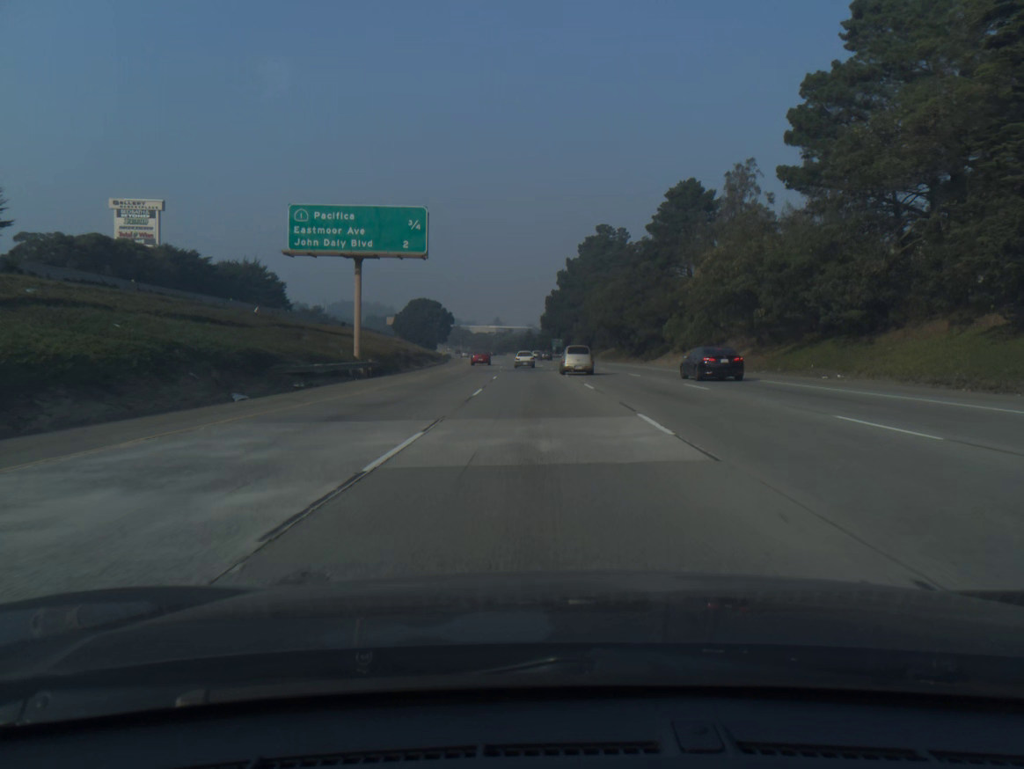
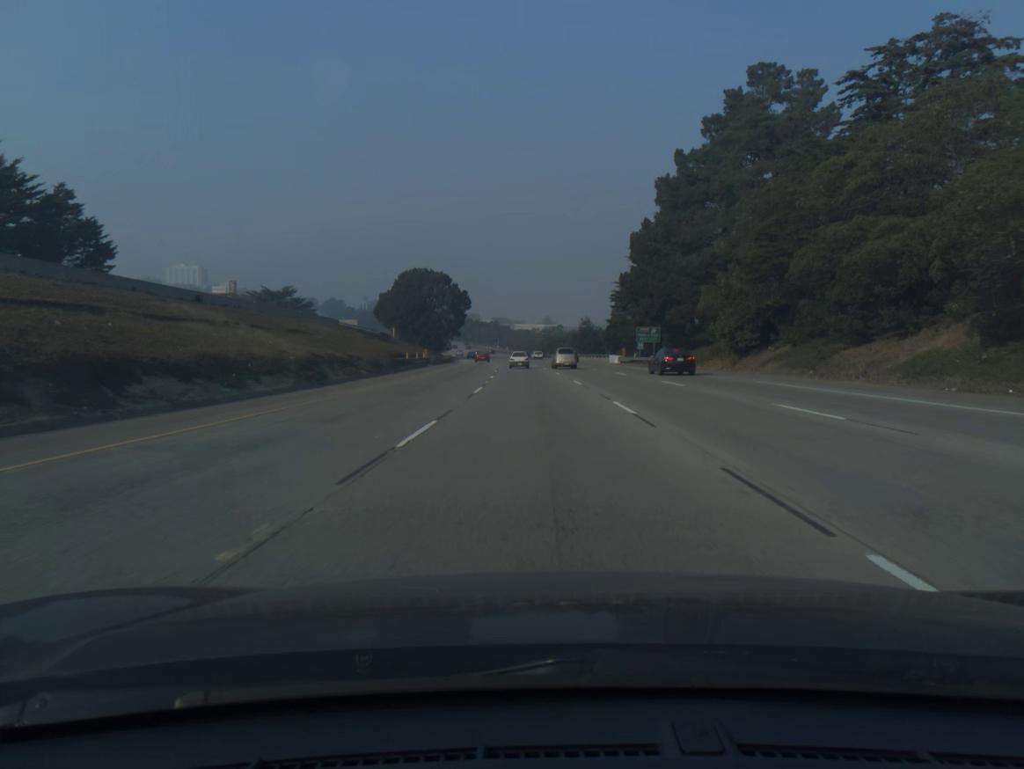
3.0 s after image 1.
(-2.6, +83.8) m; -4°
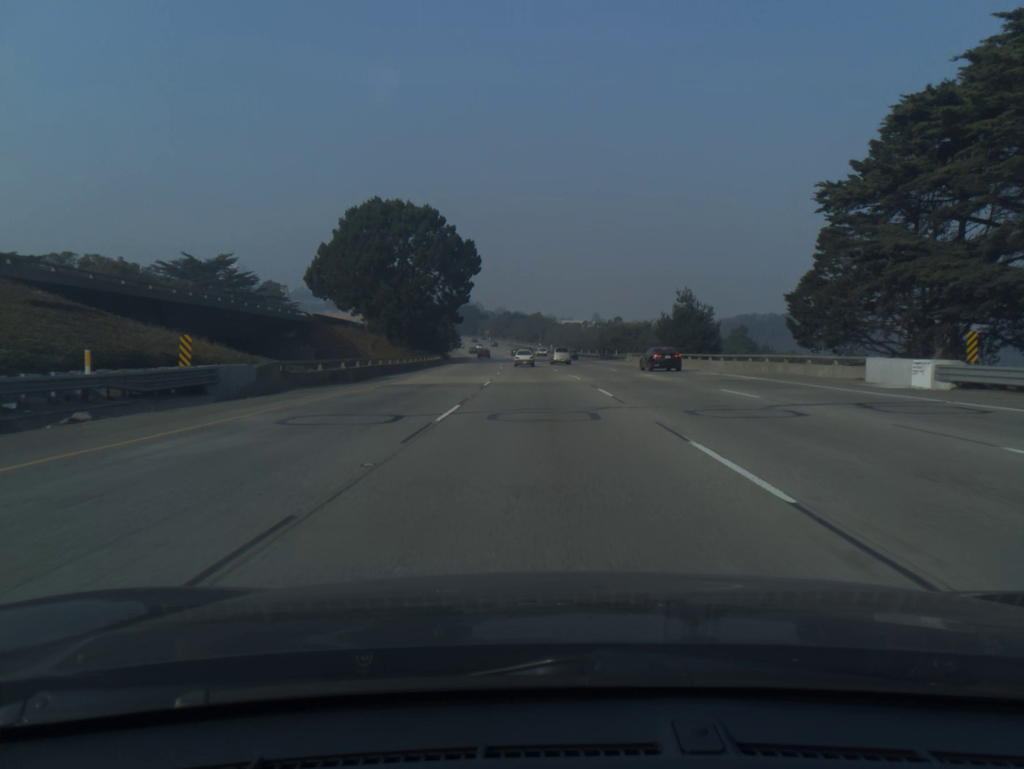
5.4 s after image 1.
(-2.0, +67.5) m; -3°
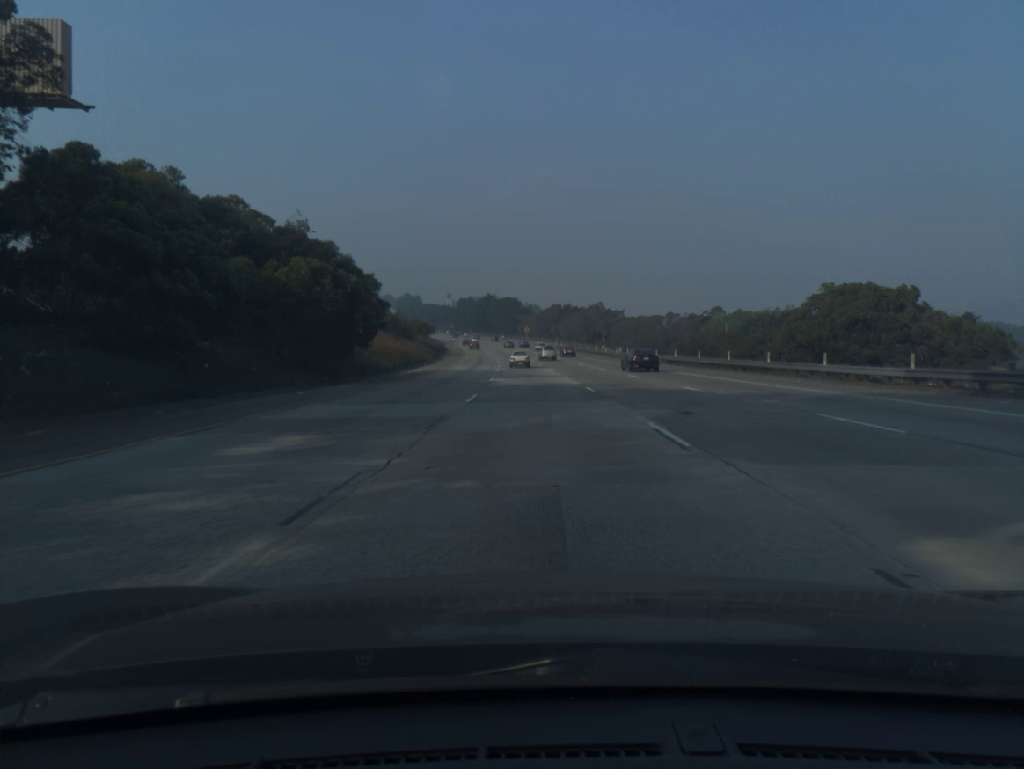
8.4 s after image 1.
(-2.6, +84.6) m; -4°
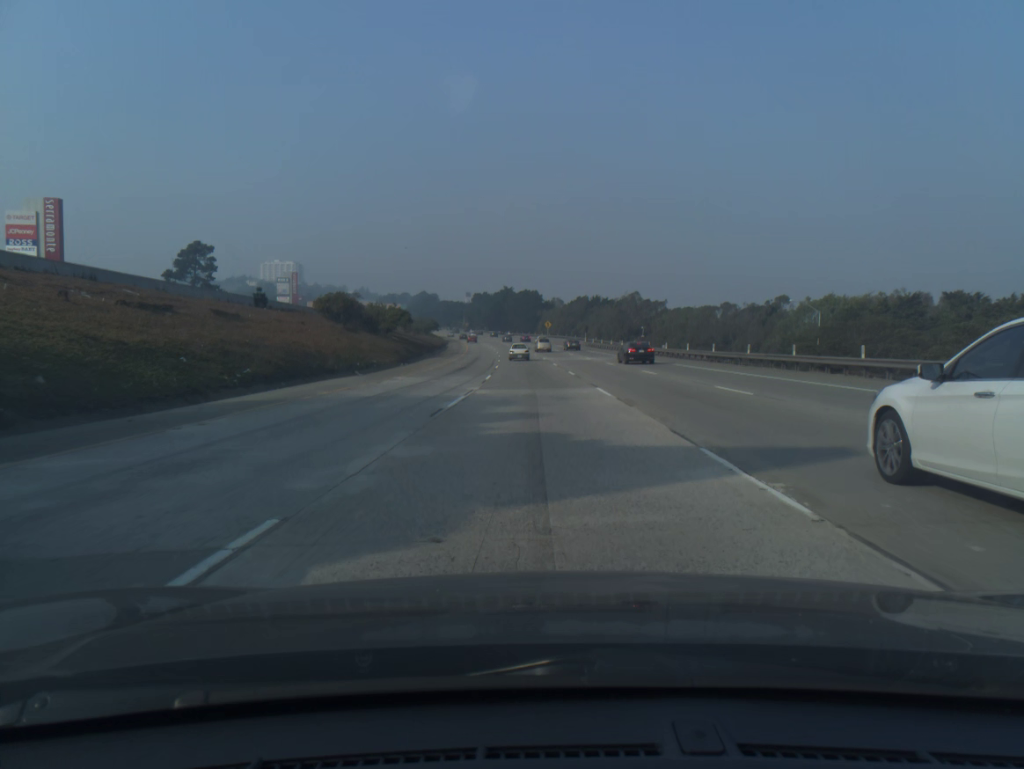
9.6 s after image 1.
(-0.5, +33.9) m; -2°
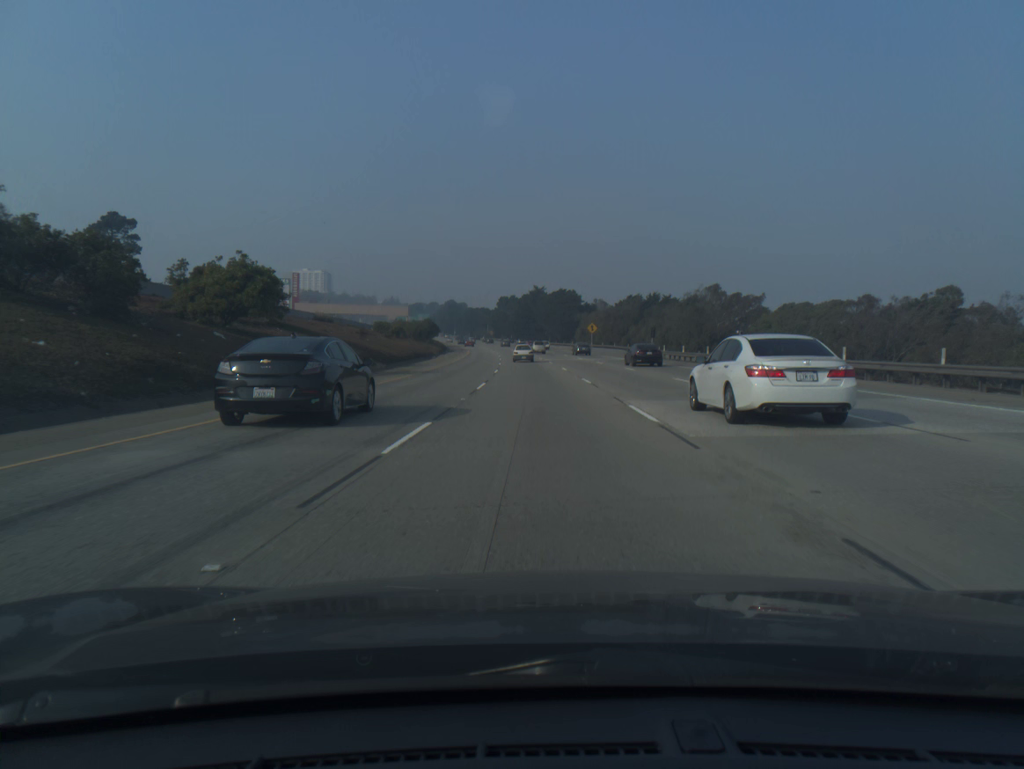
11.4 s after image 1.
(-1.2, +50.8) m; -3°
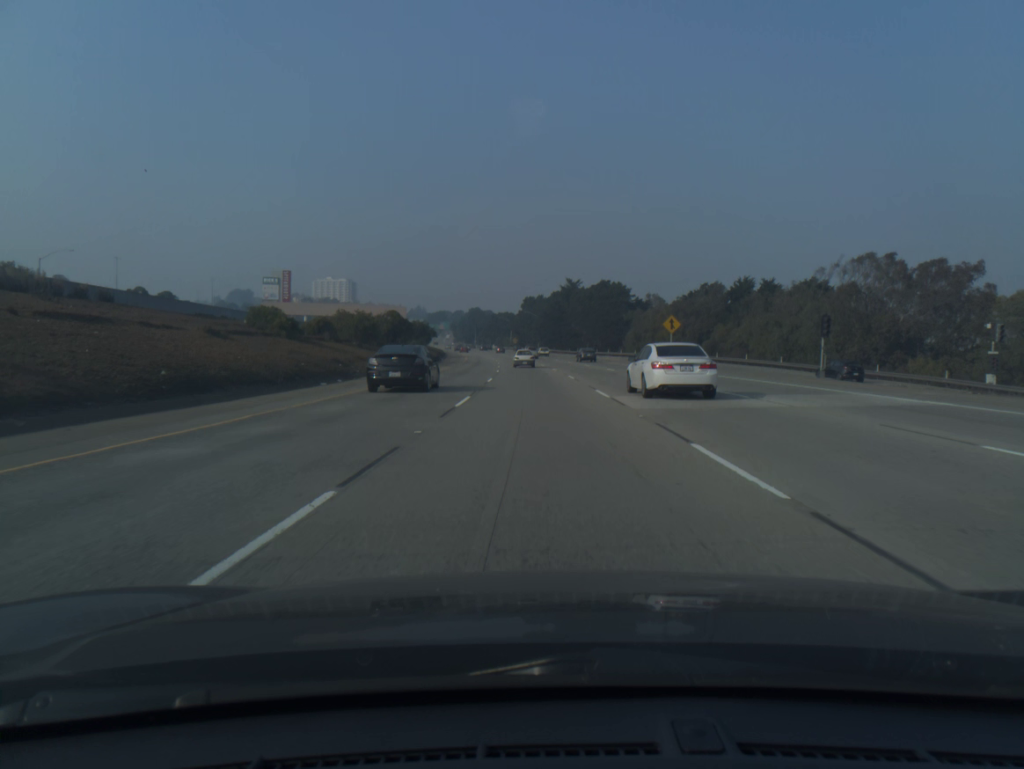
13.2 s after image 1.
(-1.0, +50.4) m; -2°
